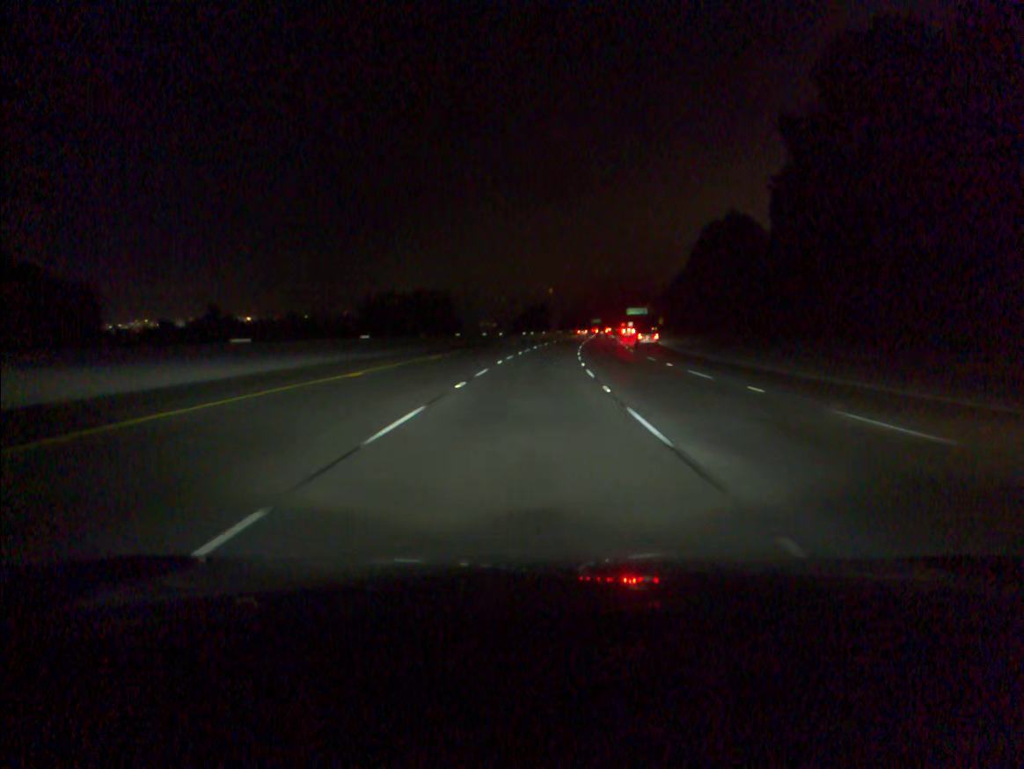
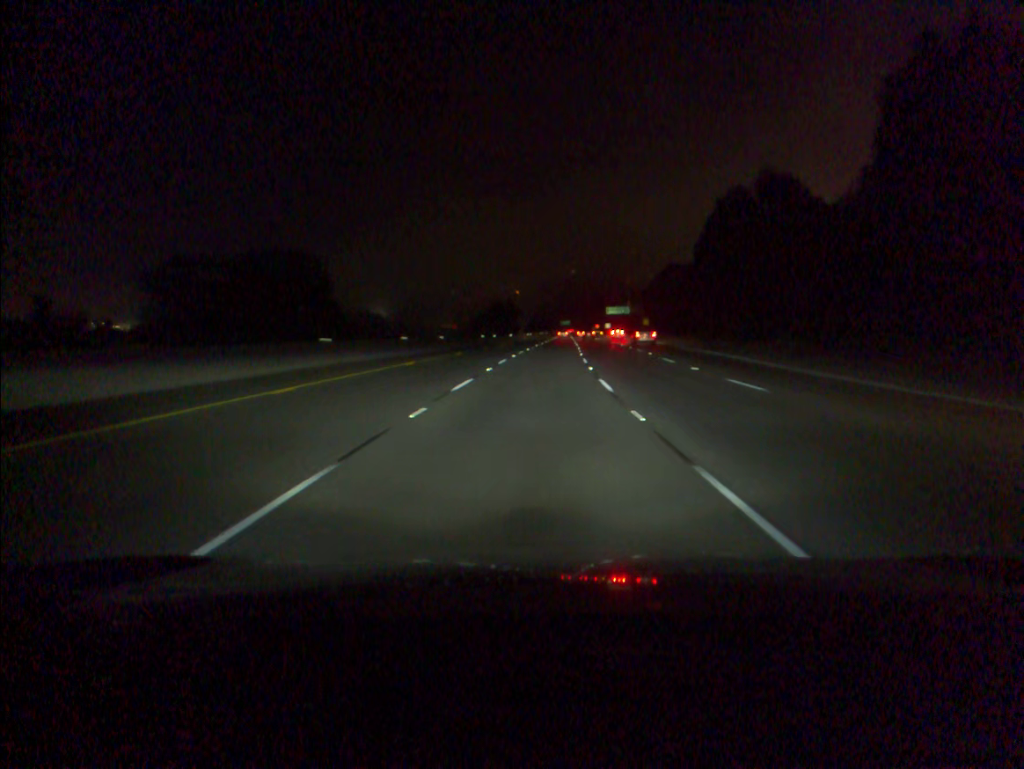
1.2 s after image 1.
(+0.7, +35.4) m; +2°
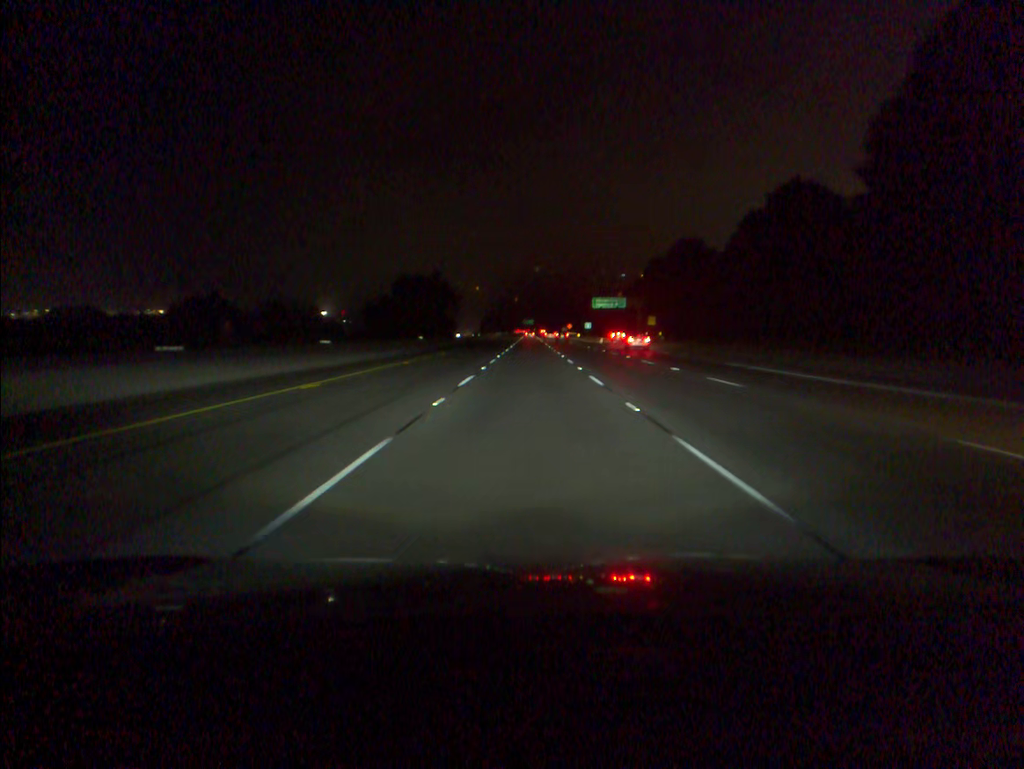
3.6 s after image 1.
(+2.5, +71.0) m; +3°
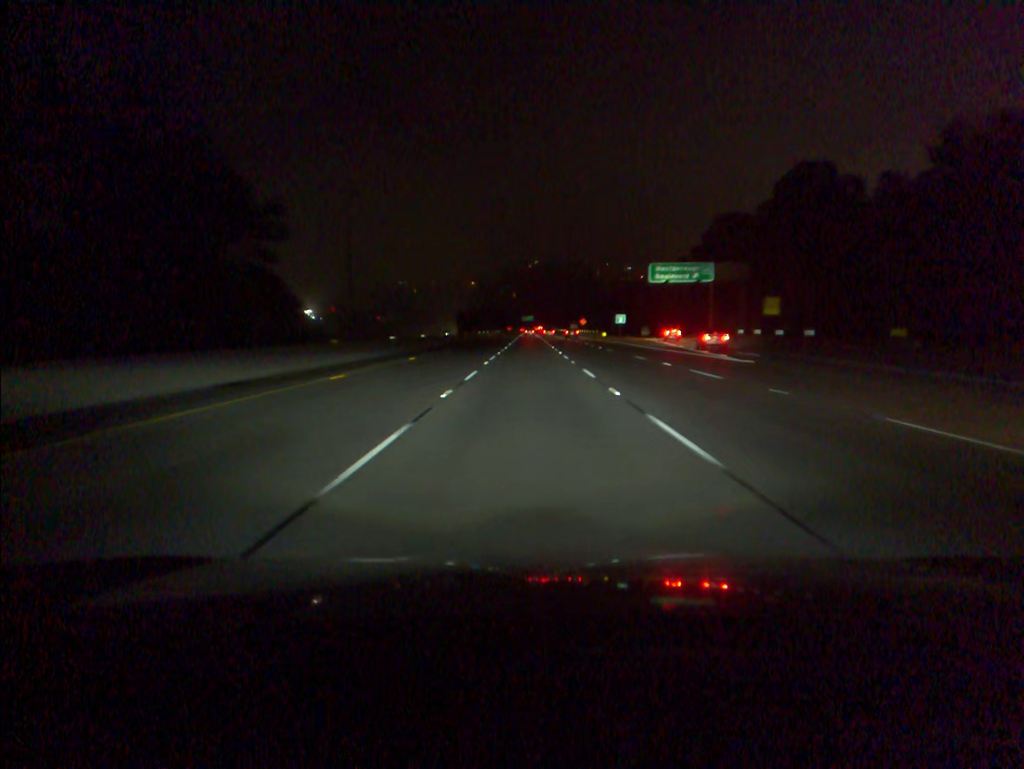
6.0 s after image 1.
(+0.1, +71.1) m; 0°
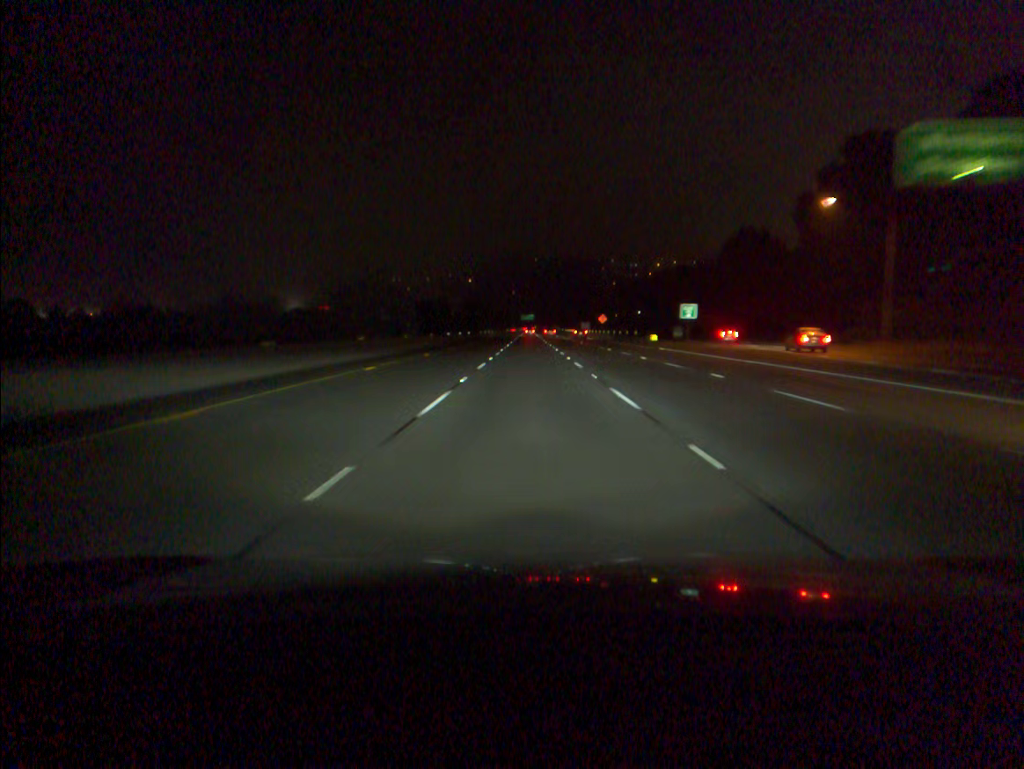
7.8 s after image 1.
(-0.1, +52.9) m; 0°
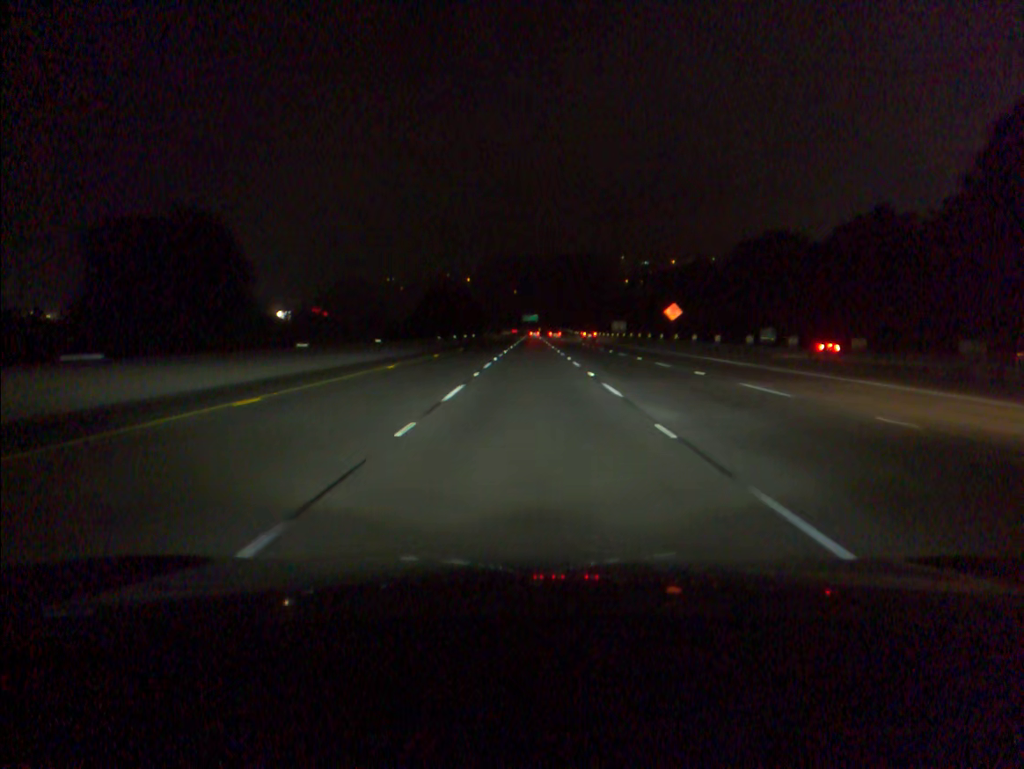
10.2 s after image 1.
(-0.1, +70.1) m; 0°
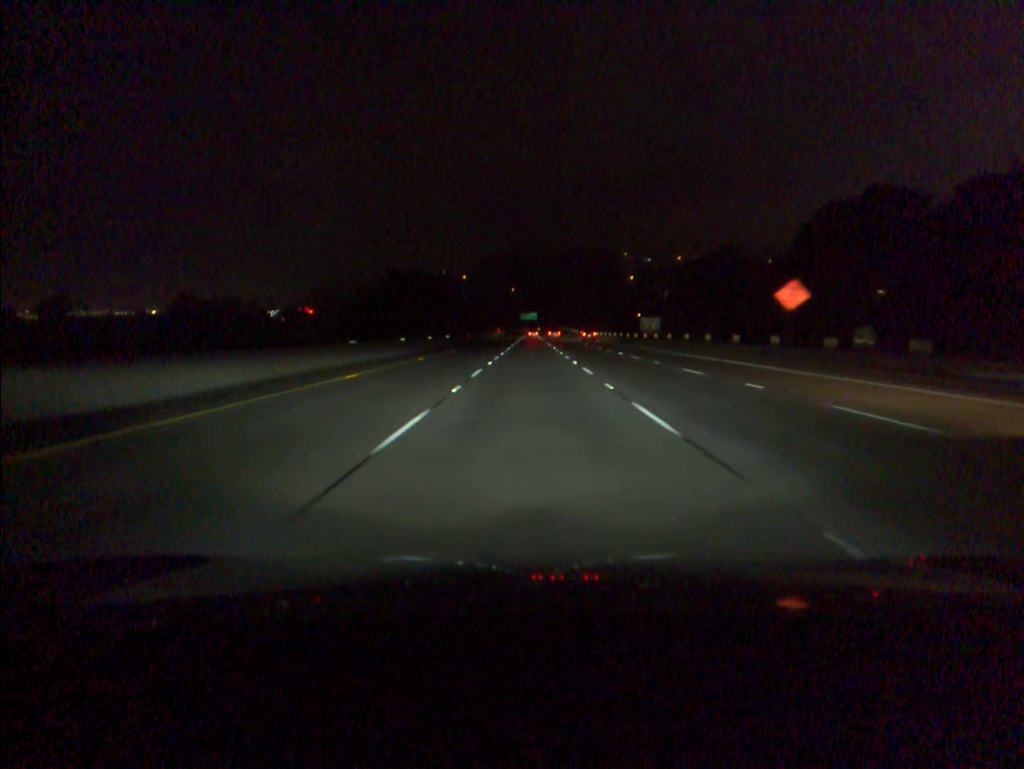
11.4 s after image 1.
(0.0, +35.3) m; 0°
